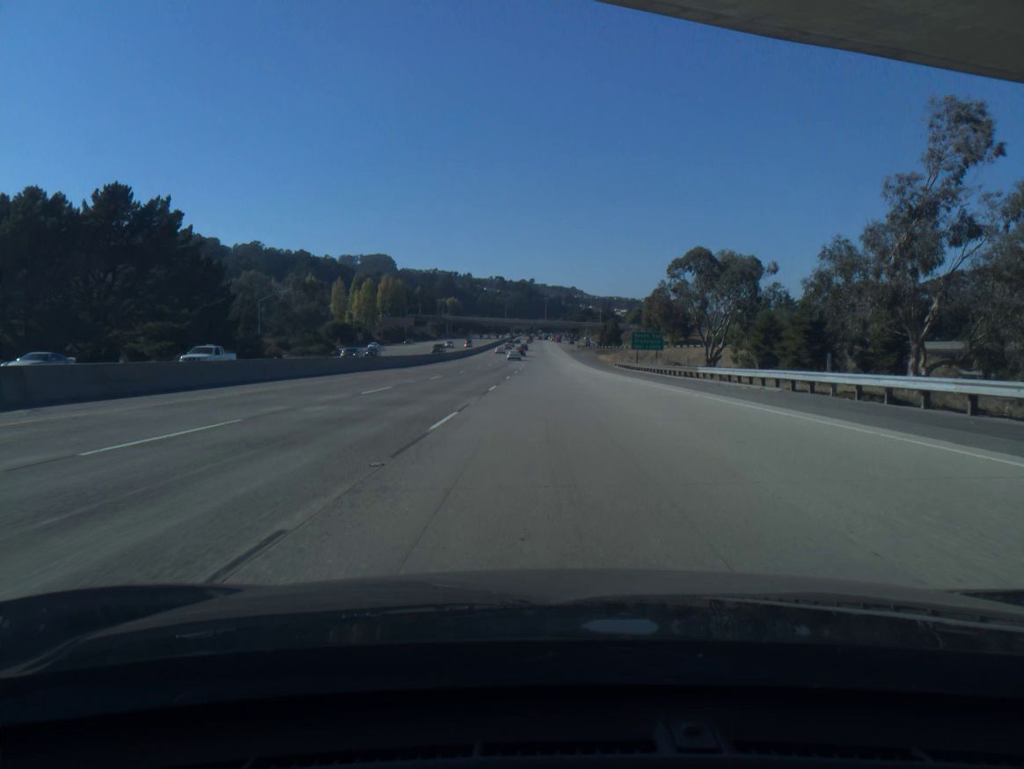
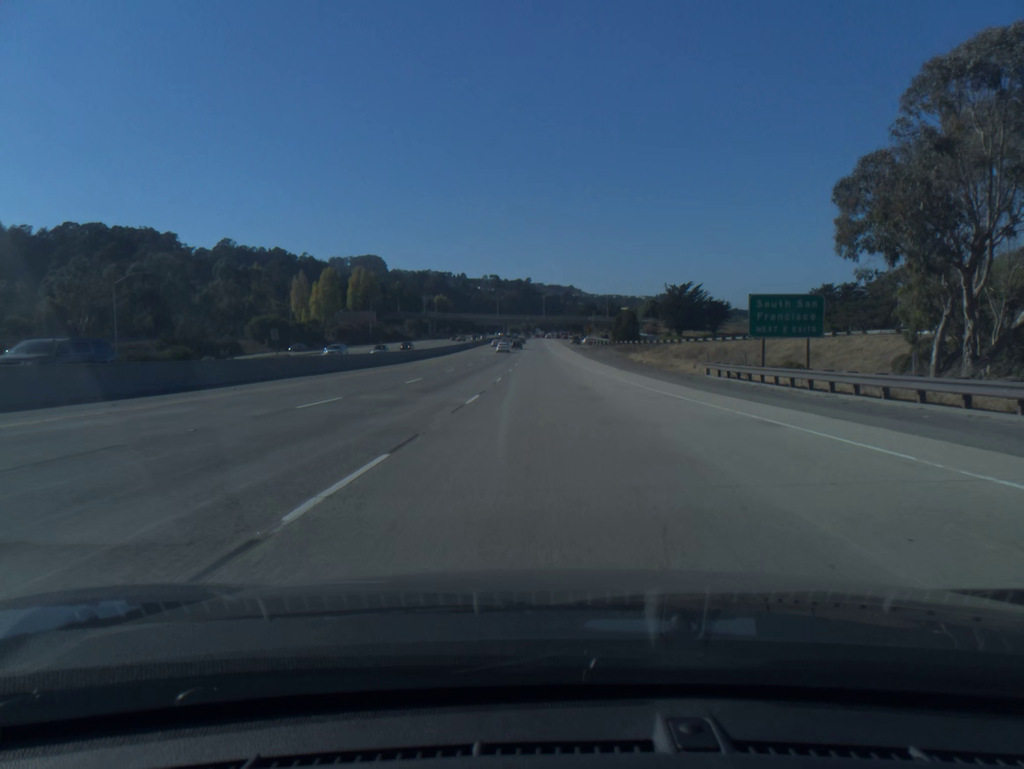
(-0.1, +50.6) m; 0°
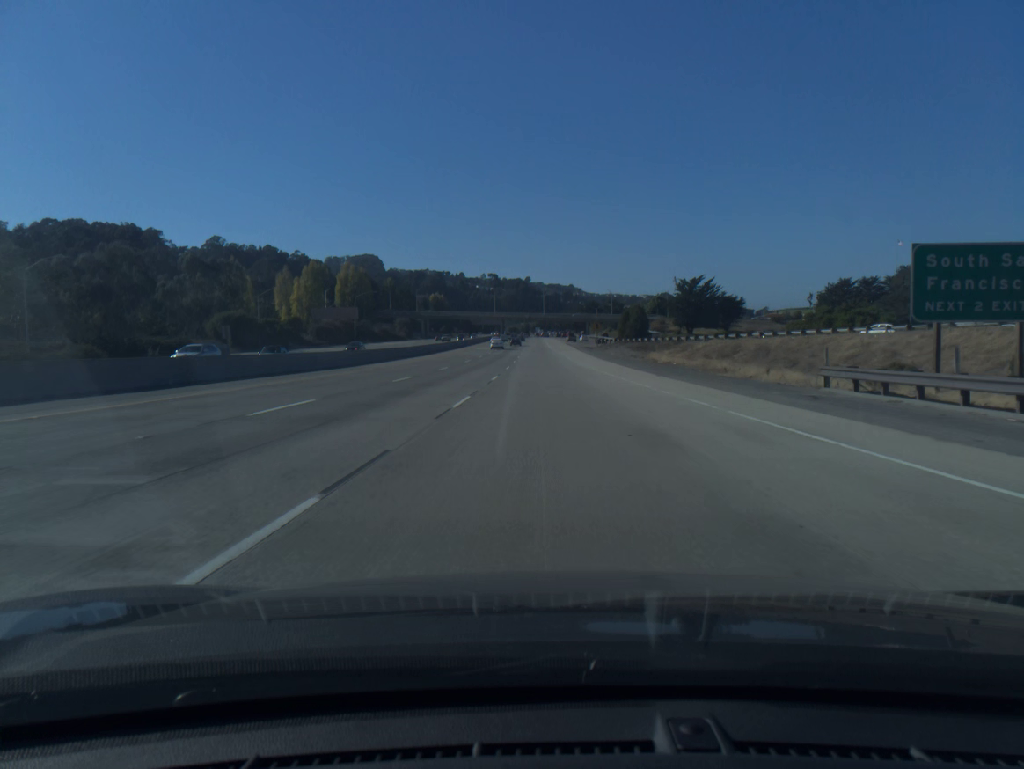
(0.0, +17.0) m; 0°
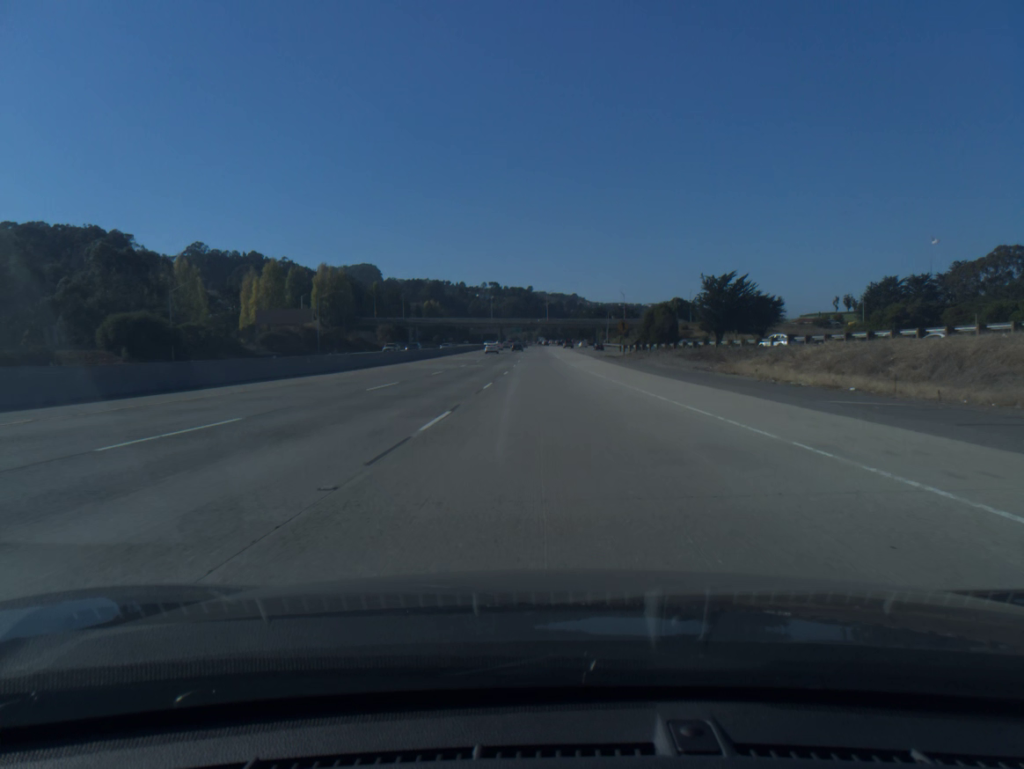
(0.0, +34.0) m; 0°
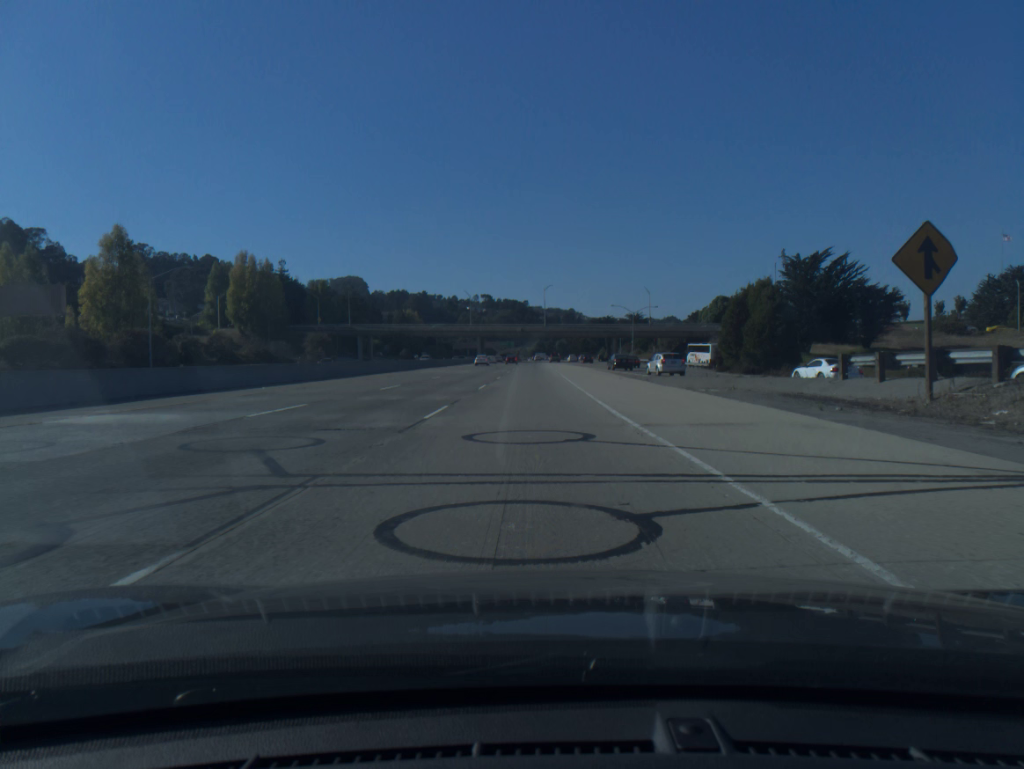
(+0.3, +67.5) m; 0°
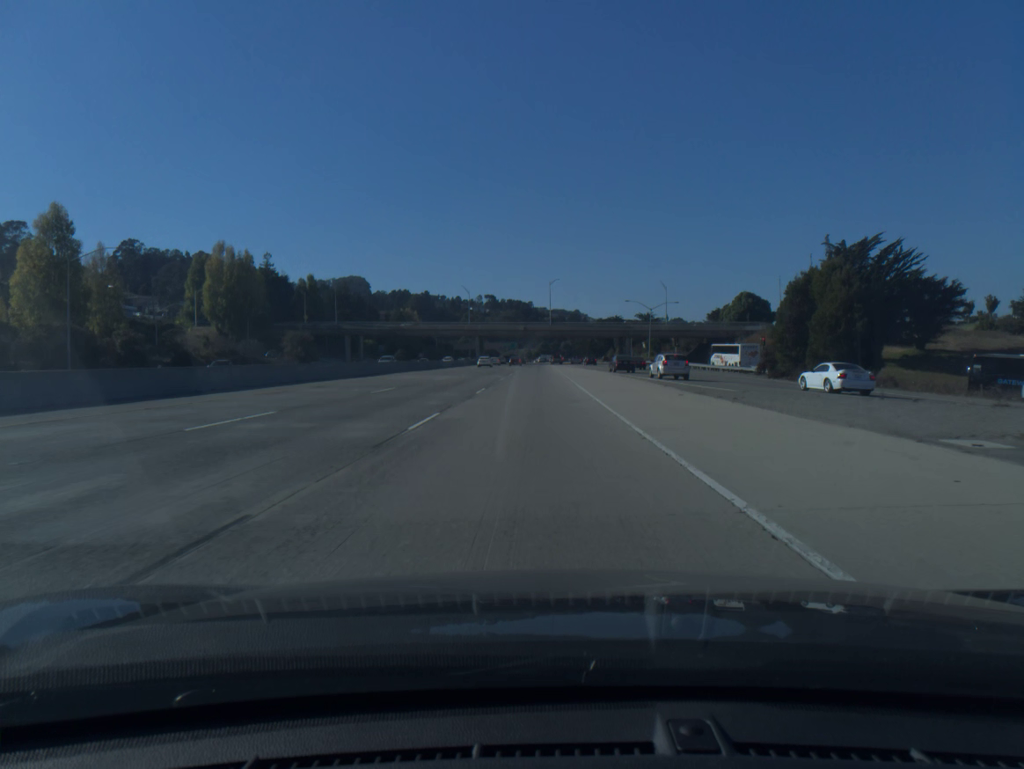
(-0.1, +16.7) m; 0°
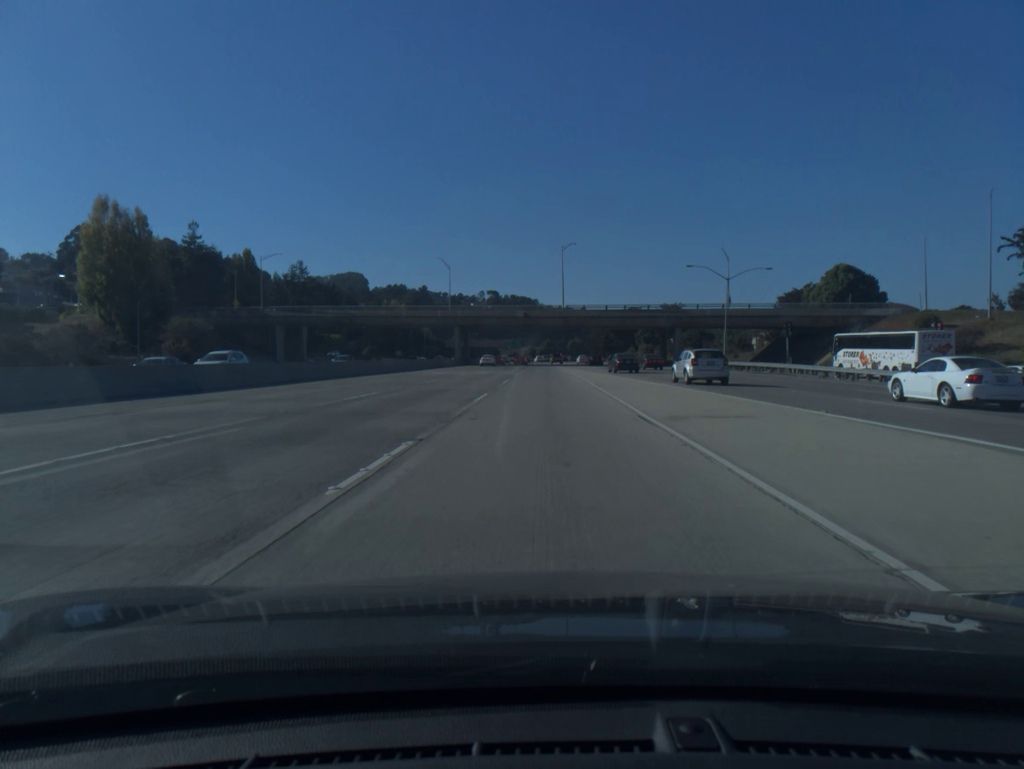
(-0.3, +50.1) m; 0°
